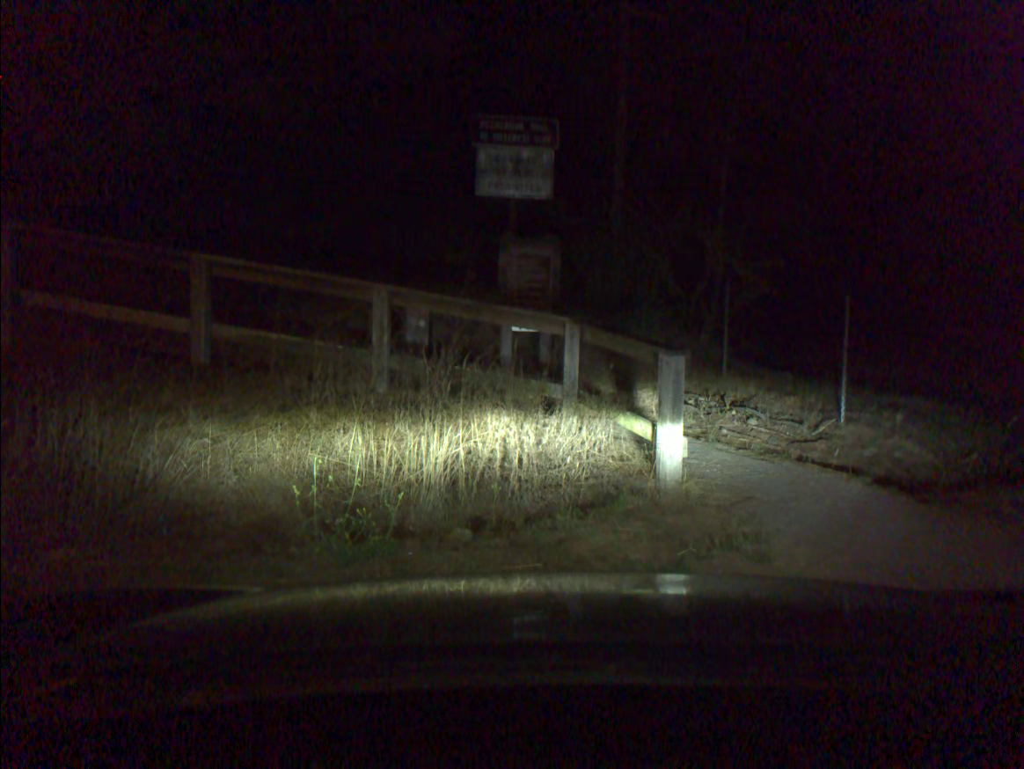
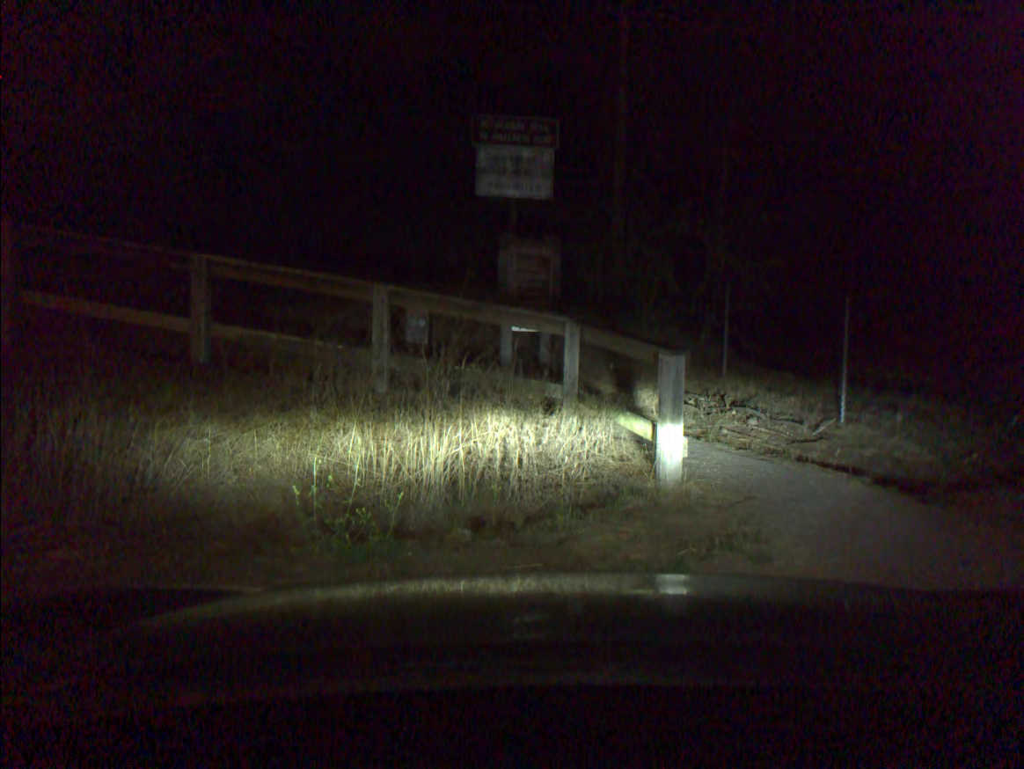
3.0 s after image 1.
(0.0, 0.0) m; 0°
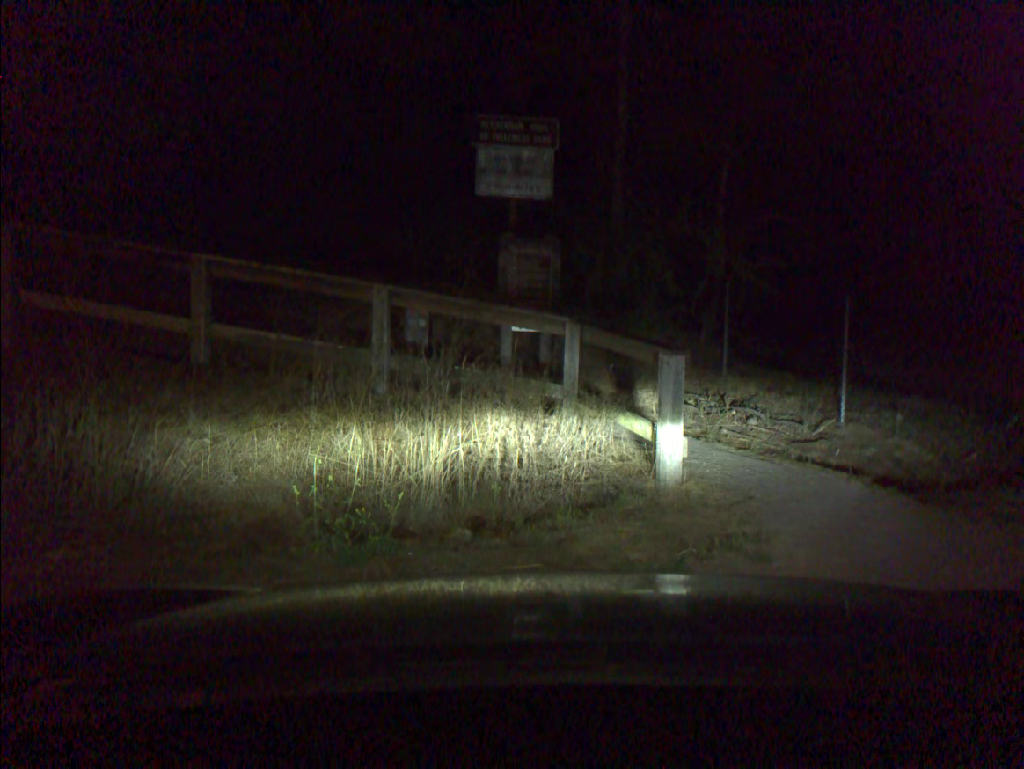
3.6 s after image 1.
(0.0, 0.0) m; 0°
